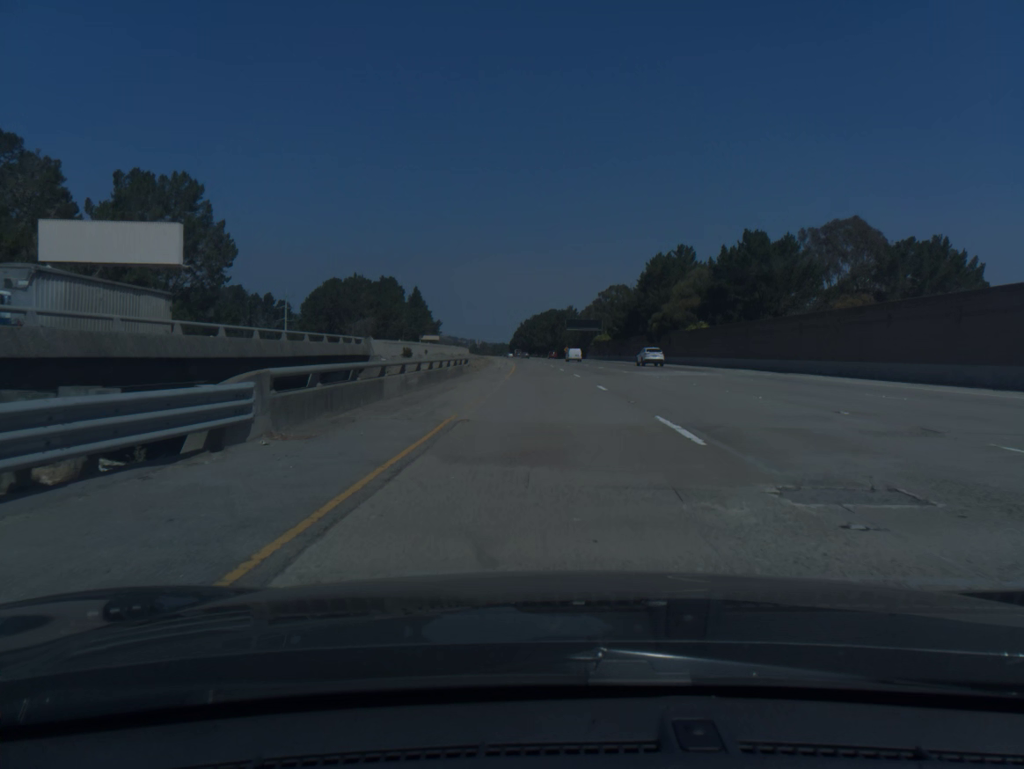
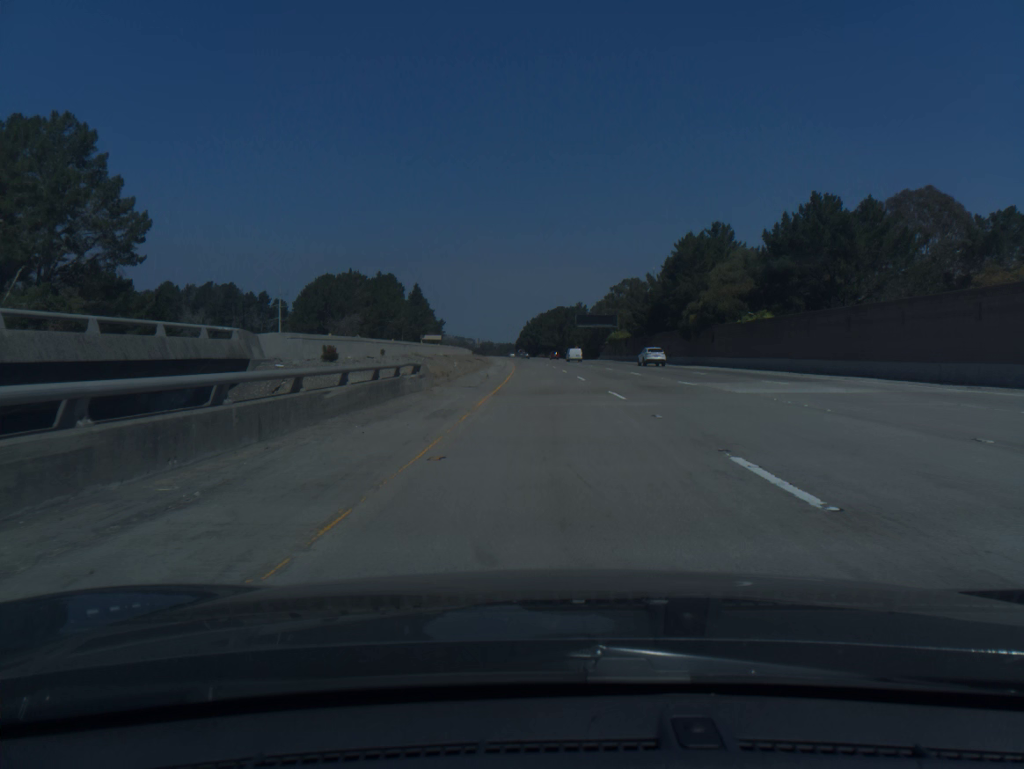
(-0.1, +19.5) m; 0°
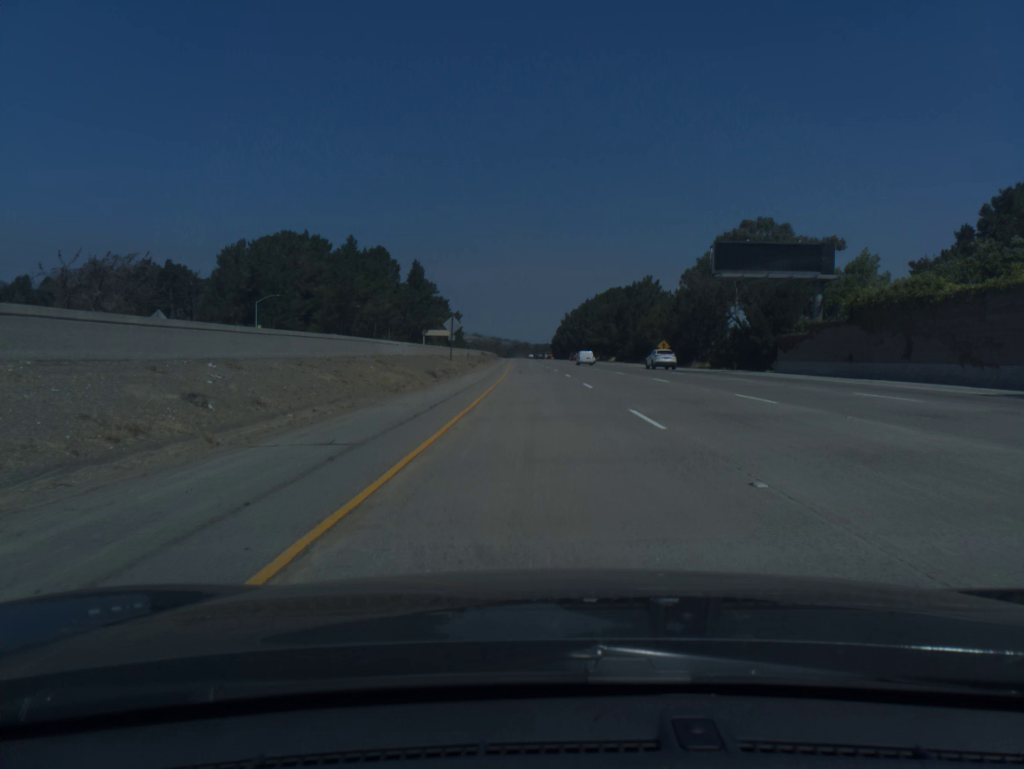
(-2.3, +97.2) m; -3°
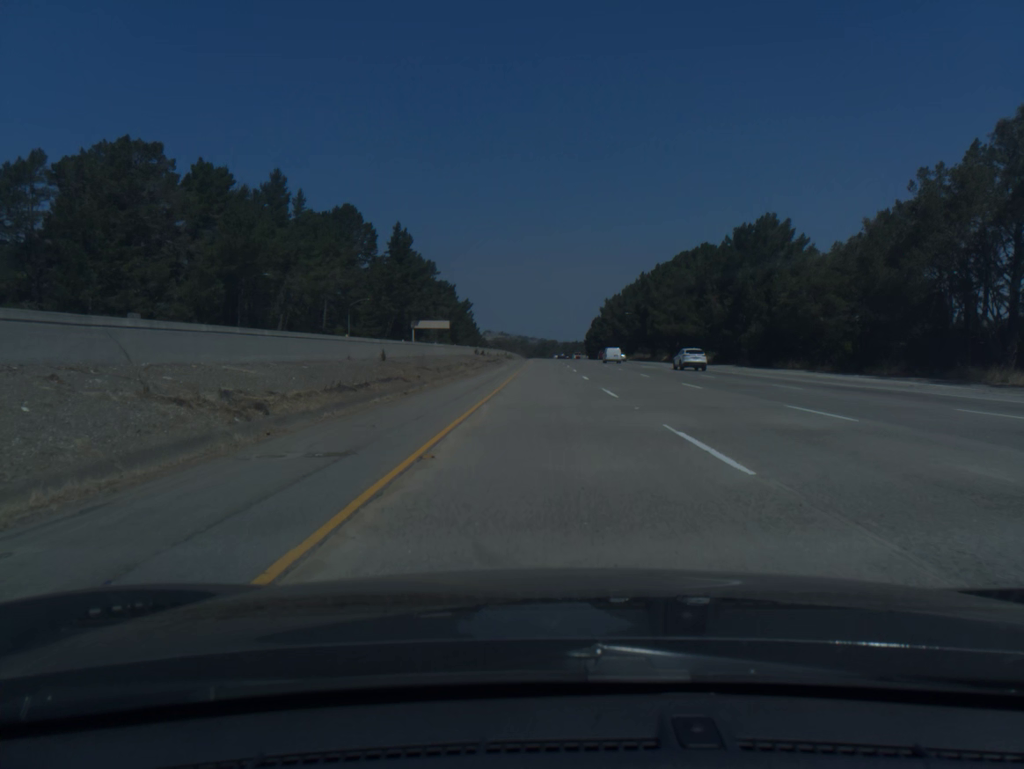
(-1.7, +77.7) m; -2°
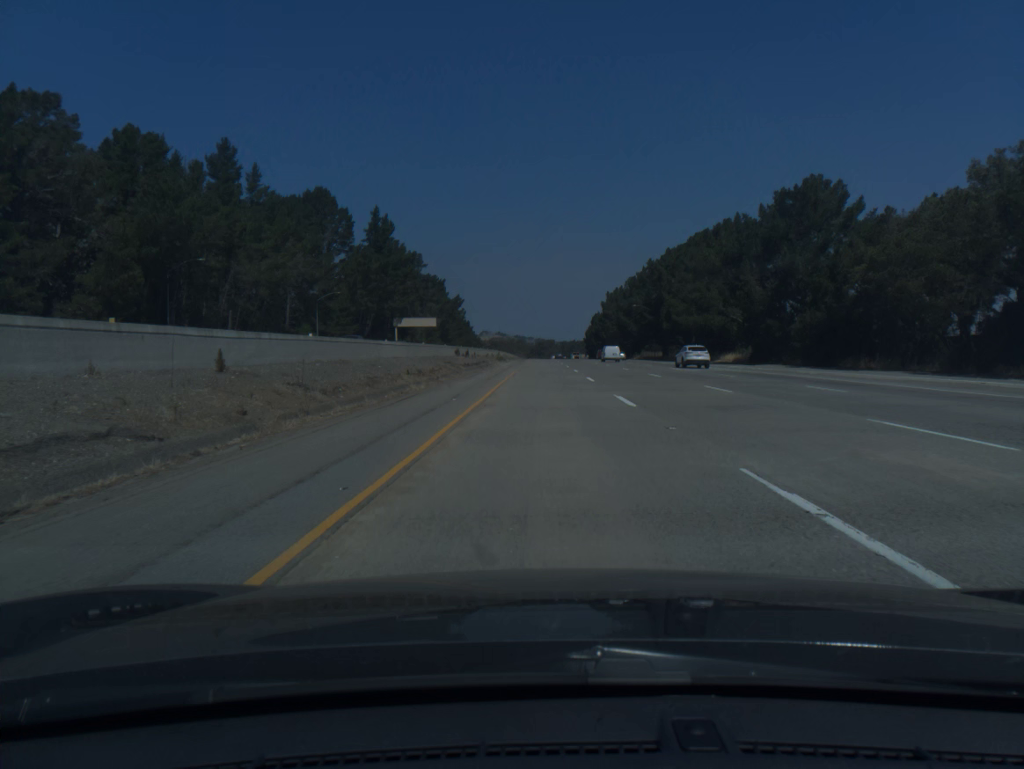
(0.0, +19.5) m; 0°
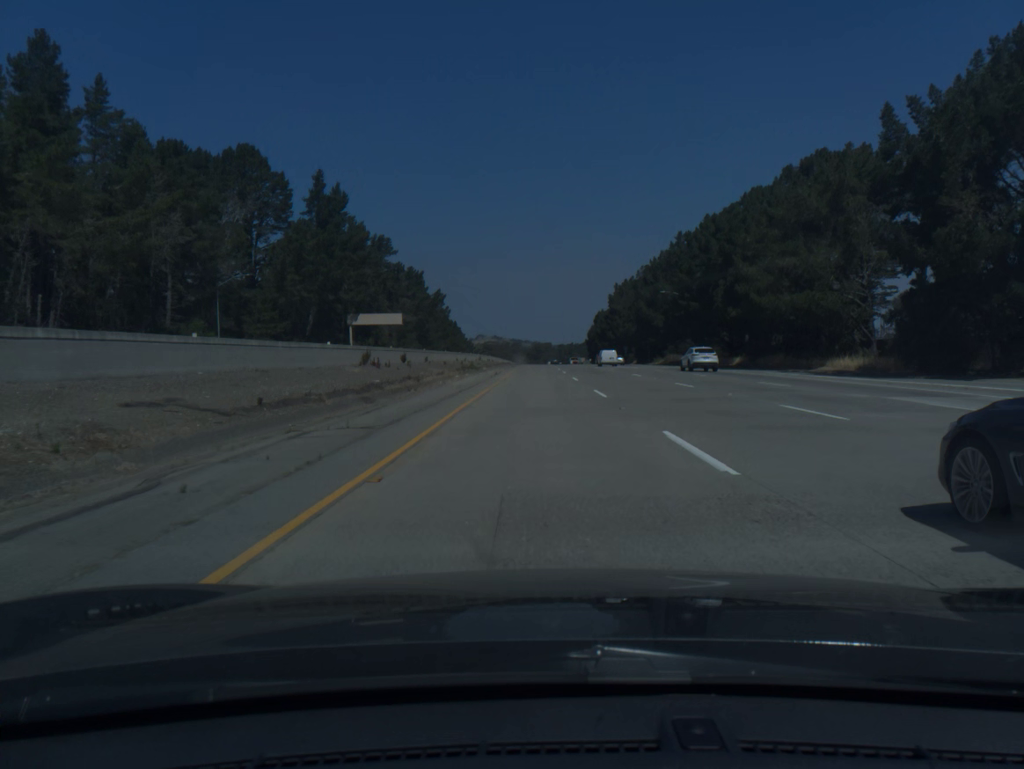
(+0.1, +39.1) m; 0°
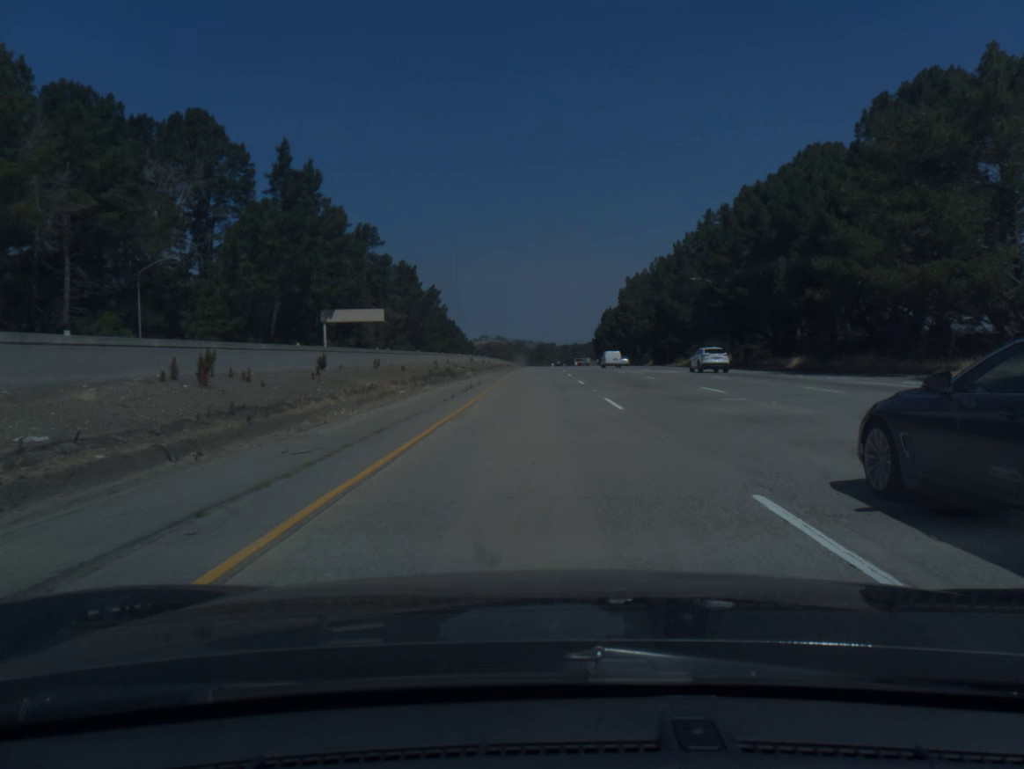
(0.0, +19.6) m; 0°
